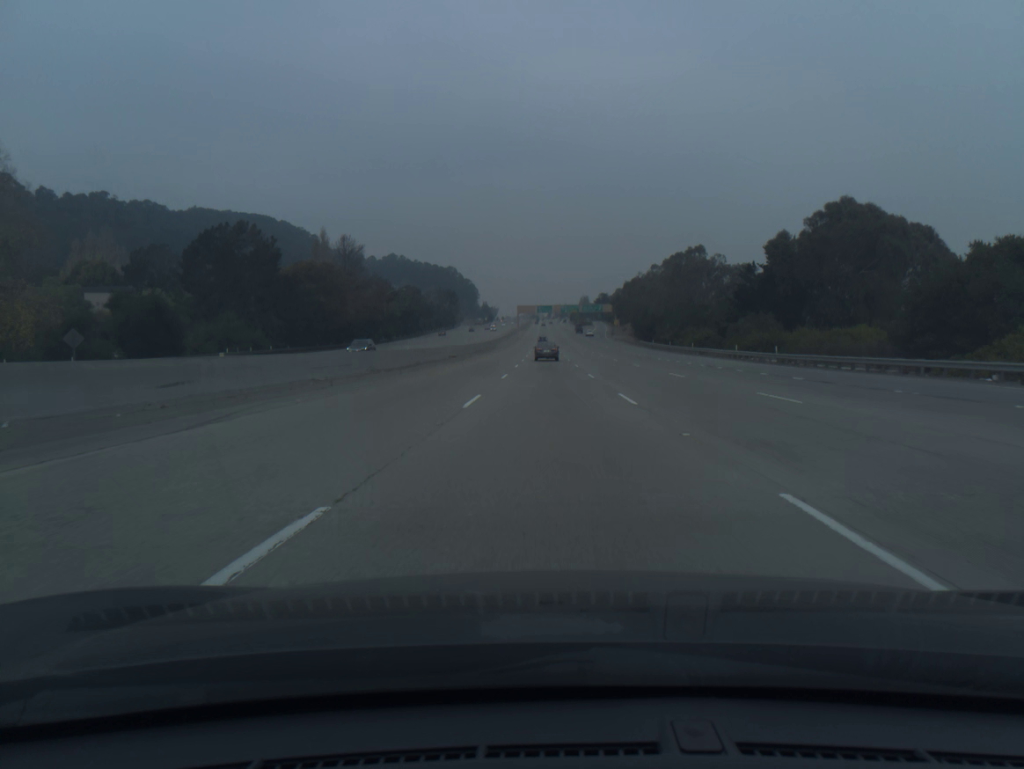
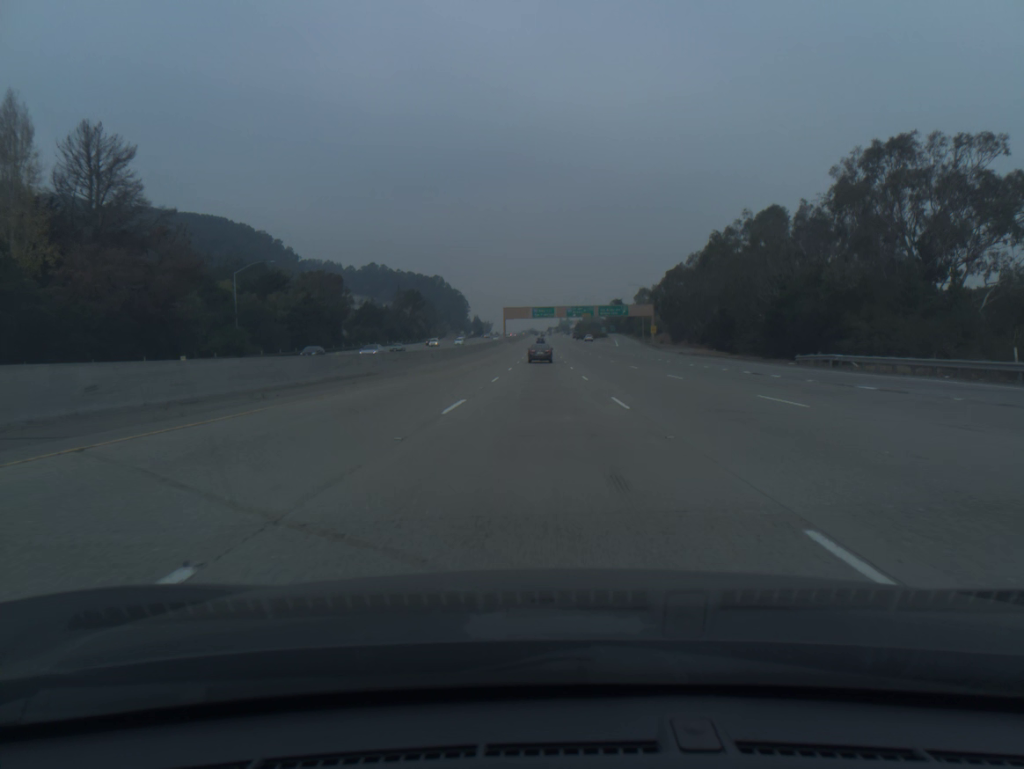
(+0.5, +88.9) m; 0°
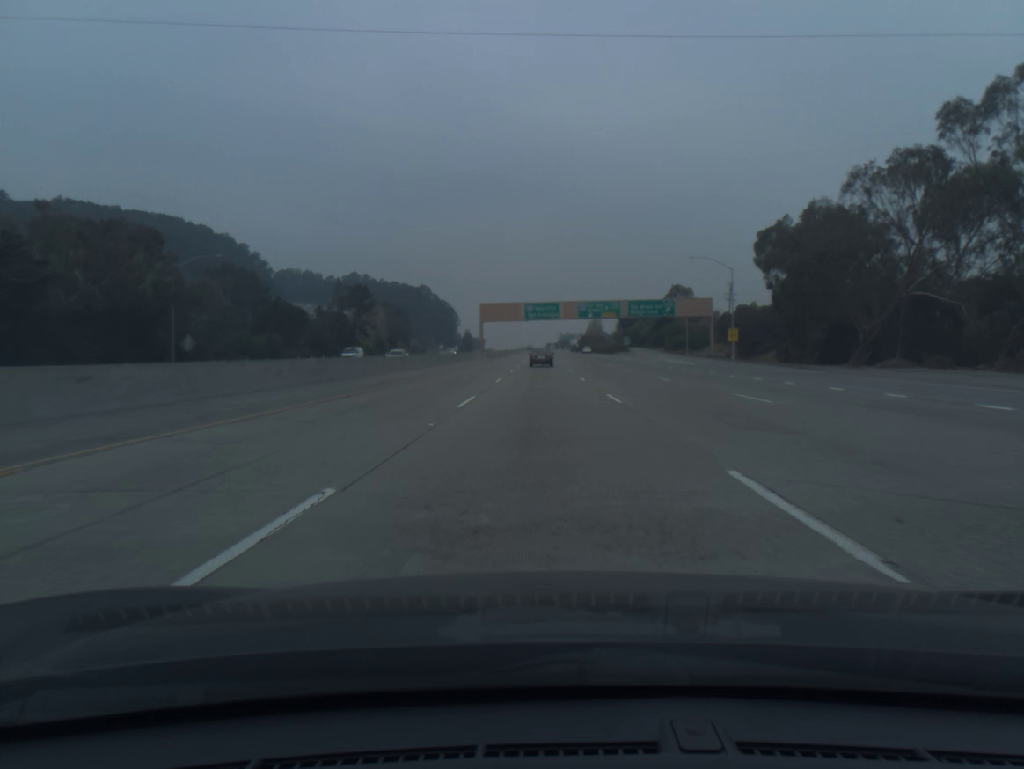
(+0.1, +70.2) m; 0°
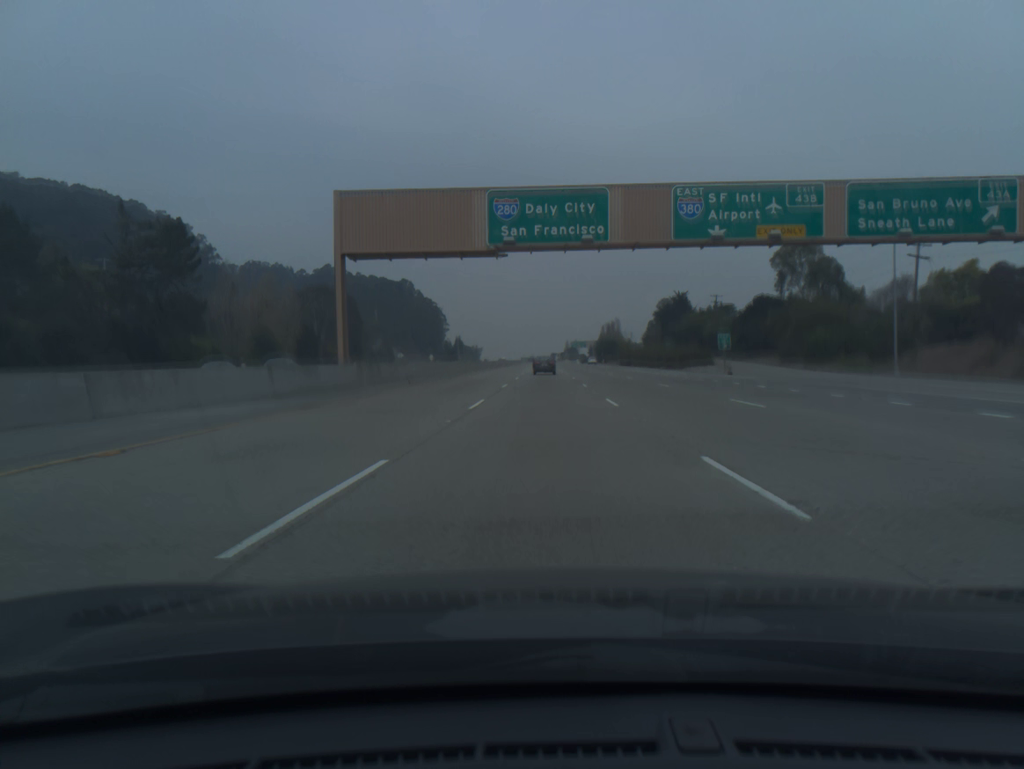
(-0.2, +86.2) m; 0°
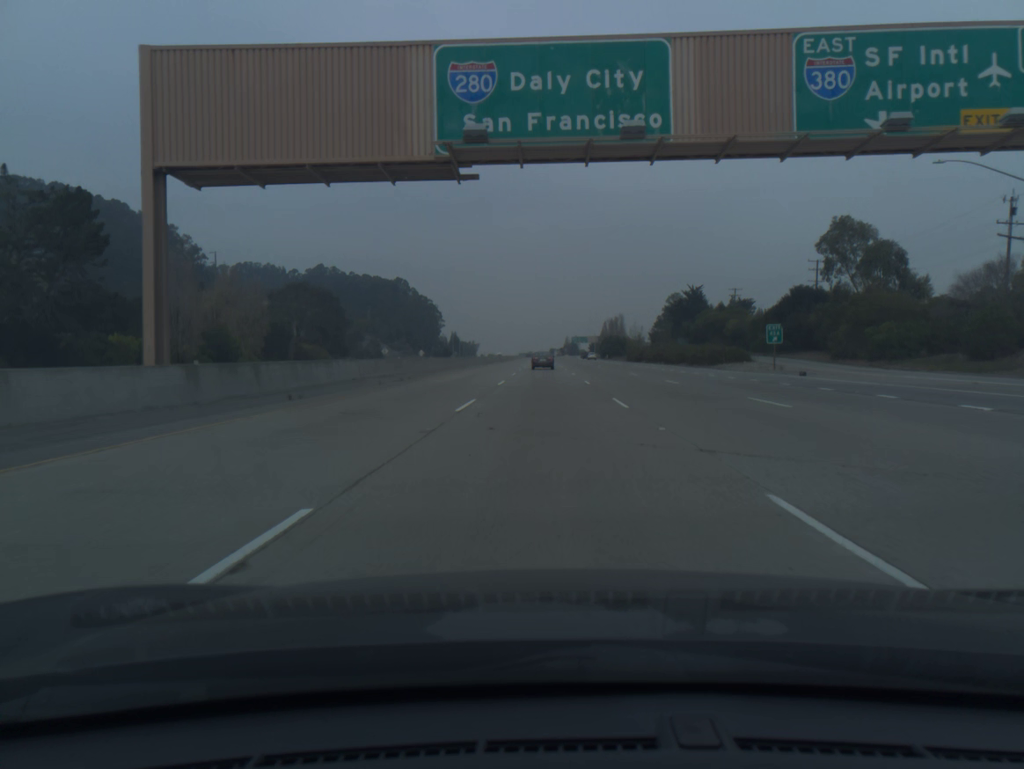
(0.0, +17.3) m; 0°
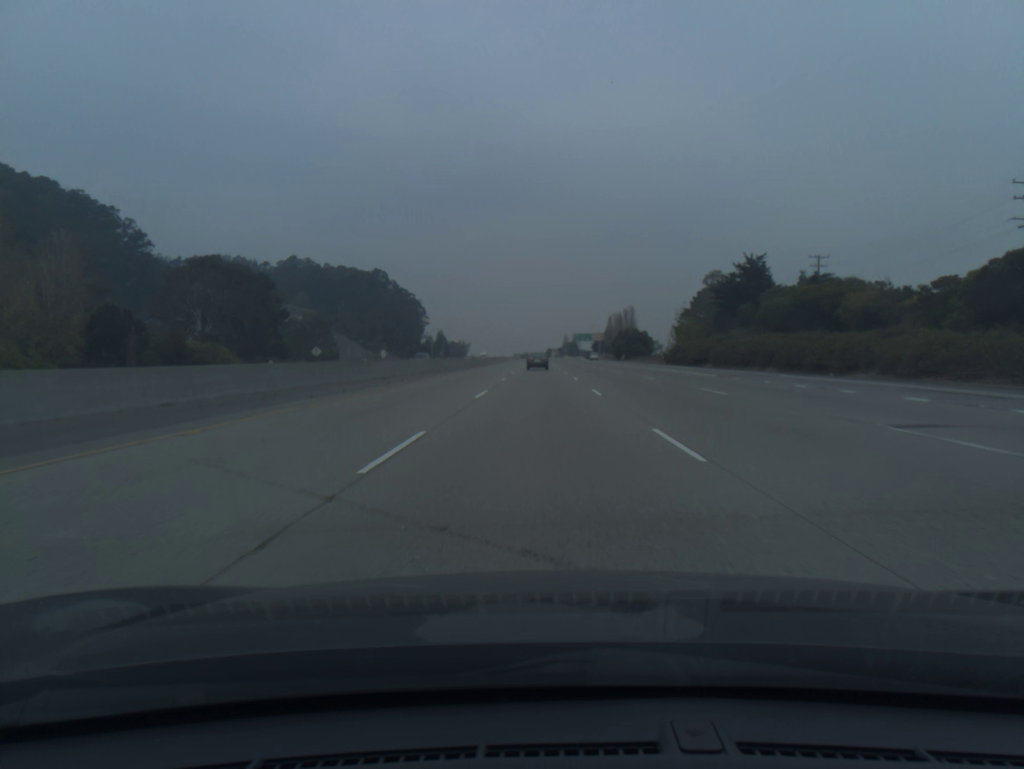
(+0.1, +52.2) m; 0°
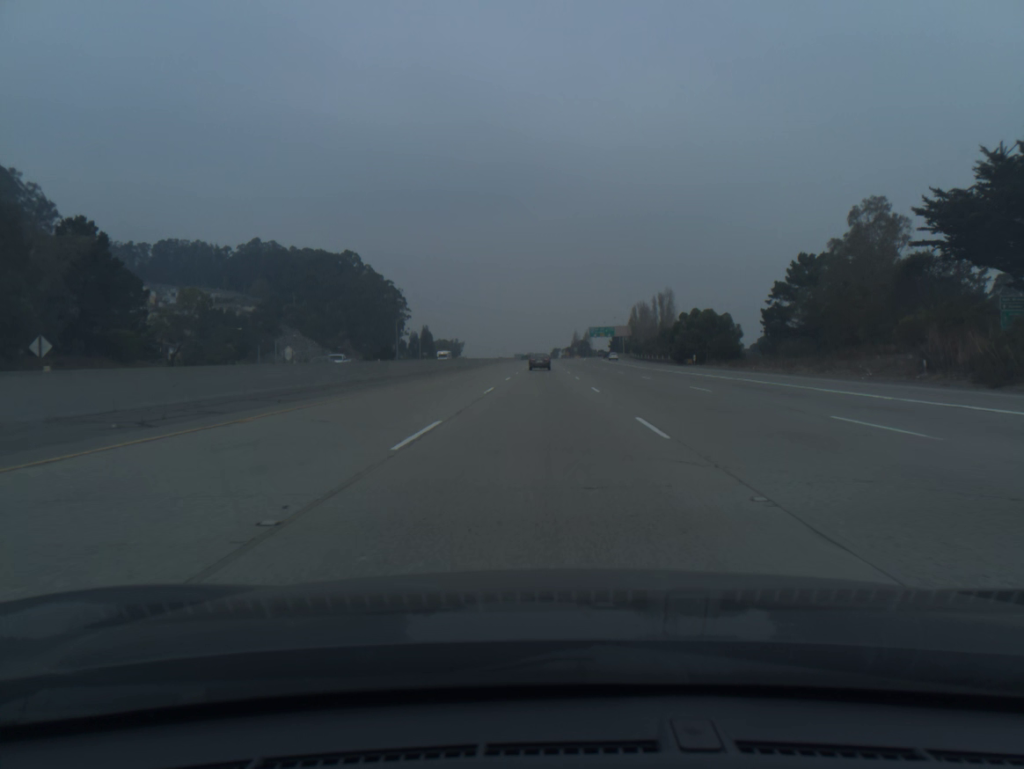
(-0.2, +70.5) m; 0°
